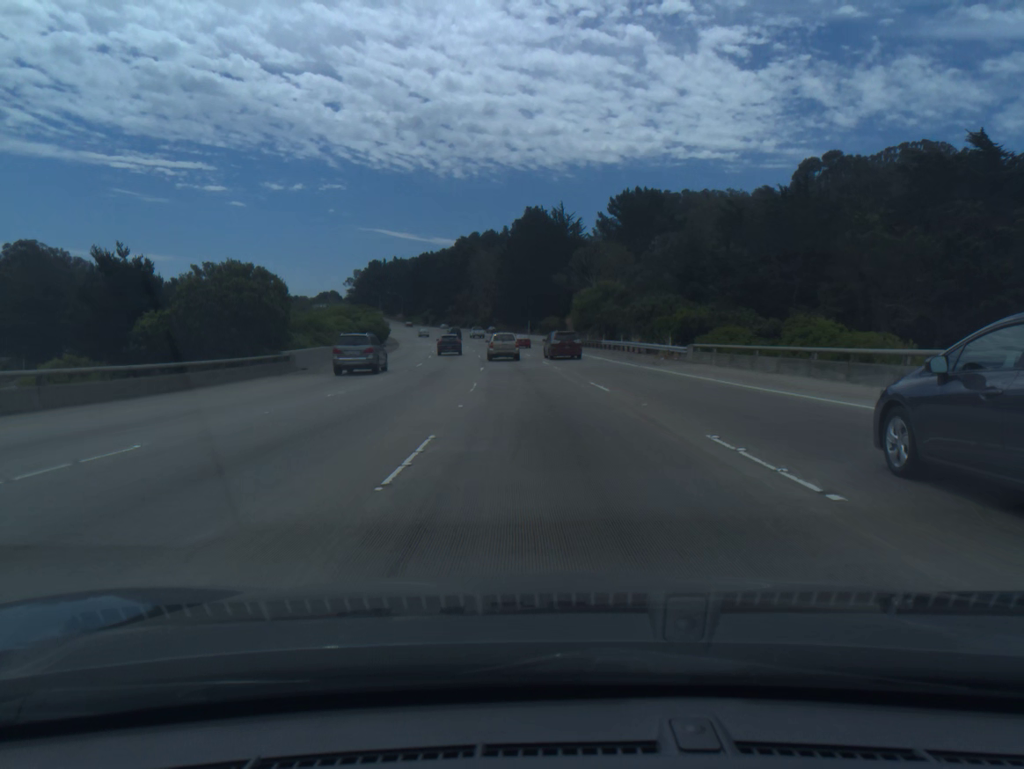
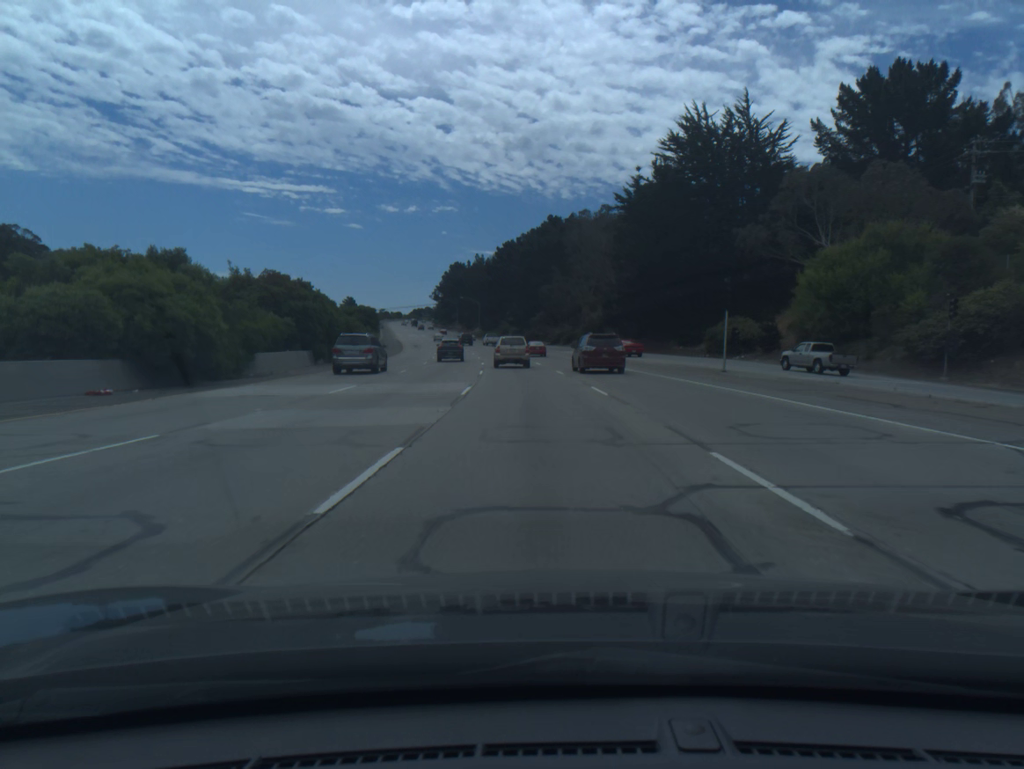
(-5.7, +80.2) m; -8°
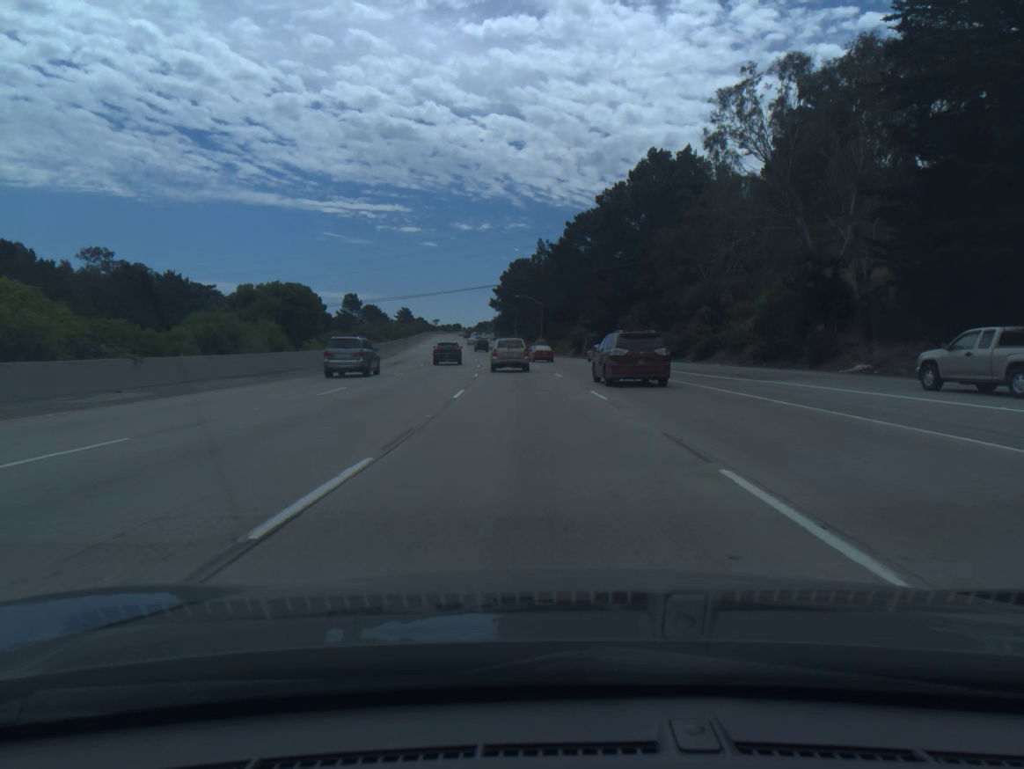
(-2.6, +59.0) m; -5°
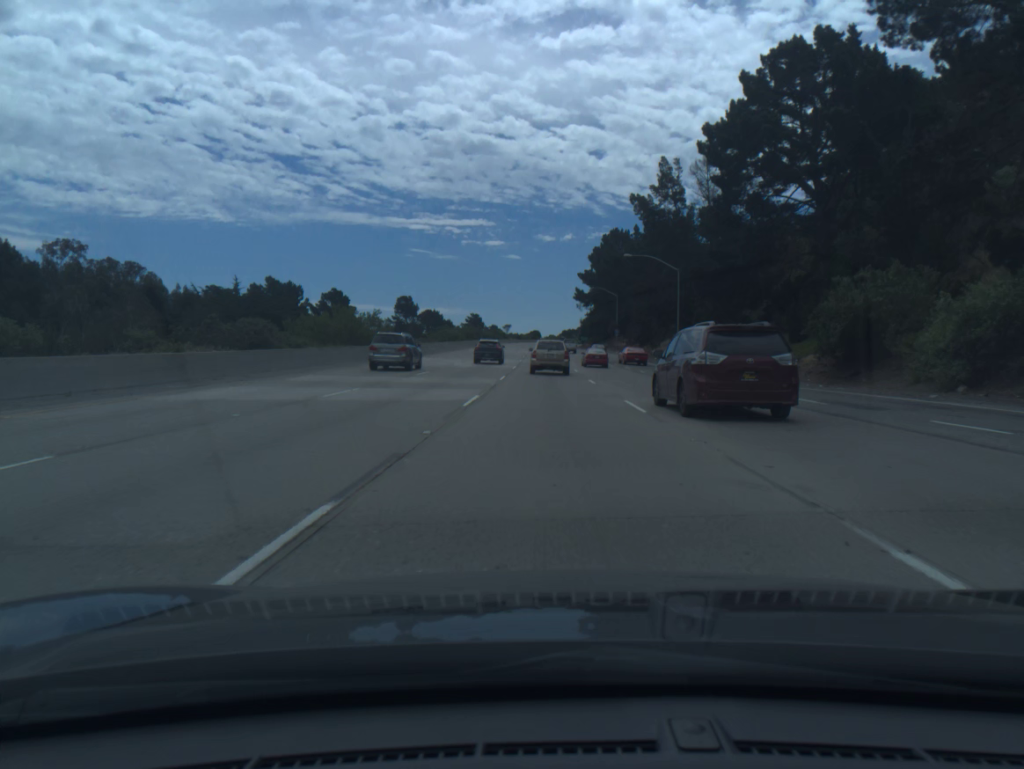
(-4.9, +75.6) m; -6°
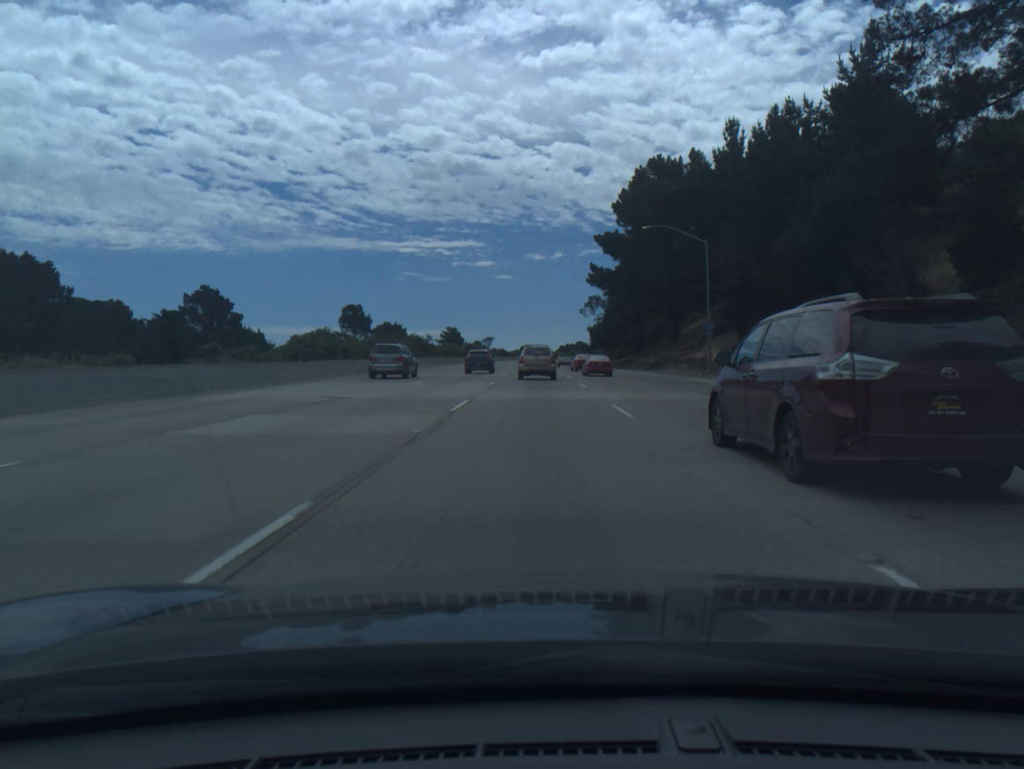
(0.0, +73.2) m; 0°
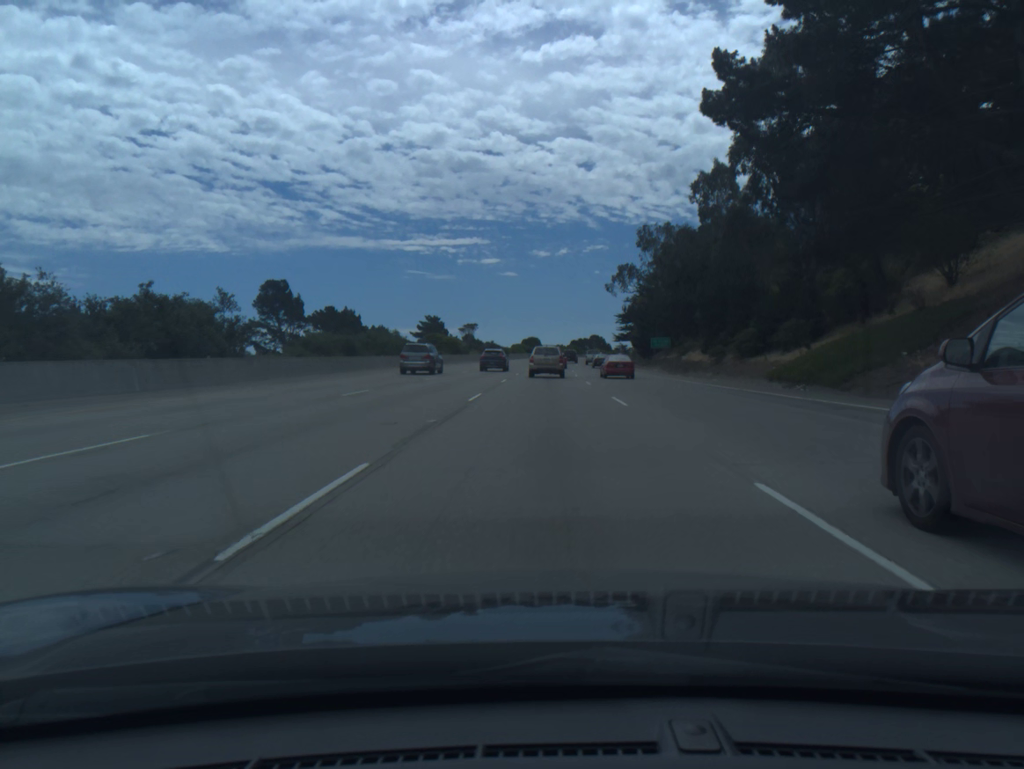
(-0.3, +70.7) m; 0°
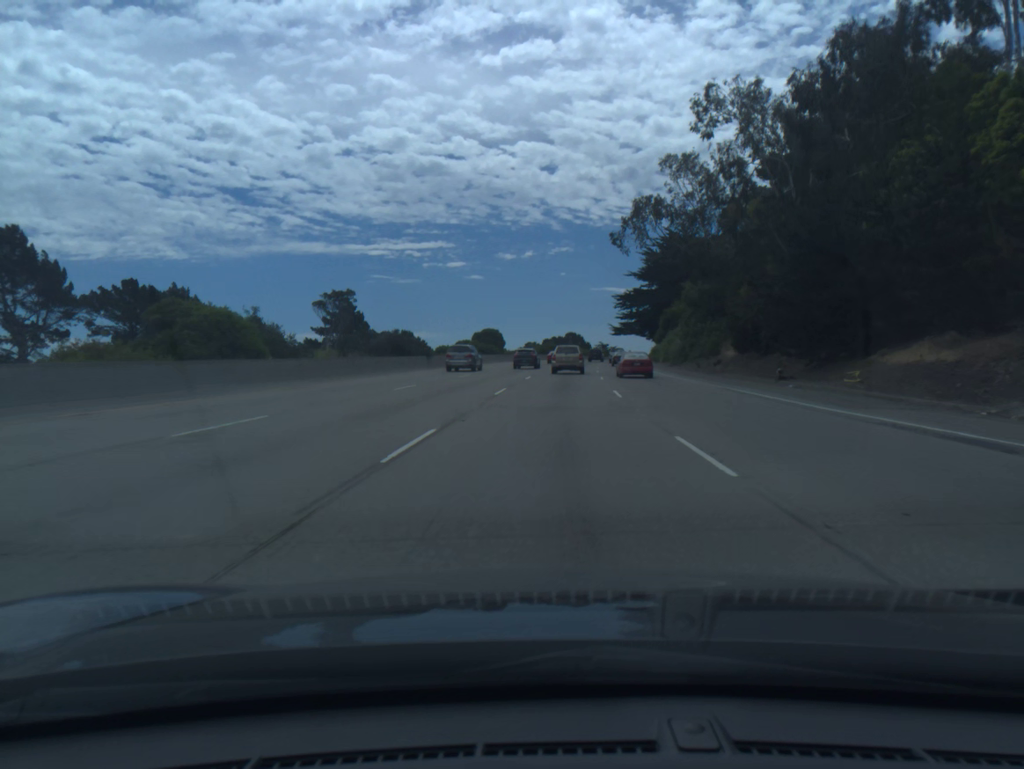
(+0.8, +68.8) m; +2°
